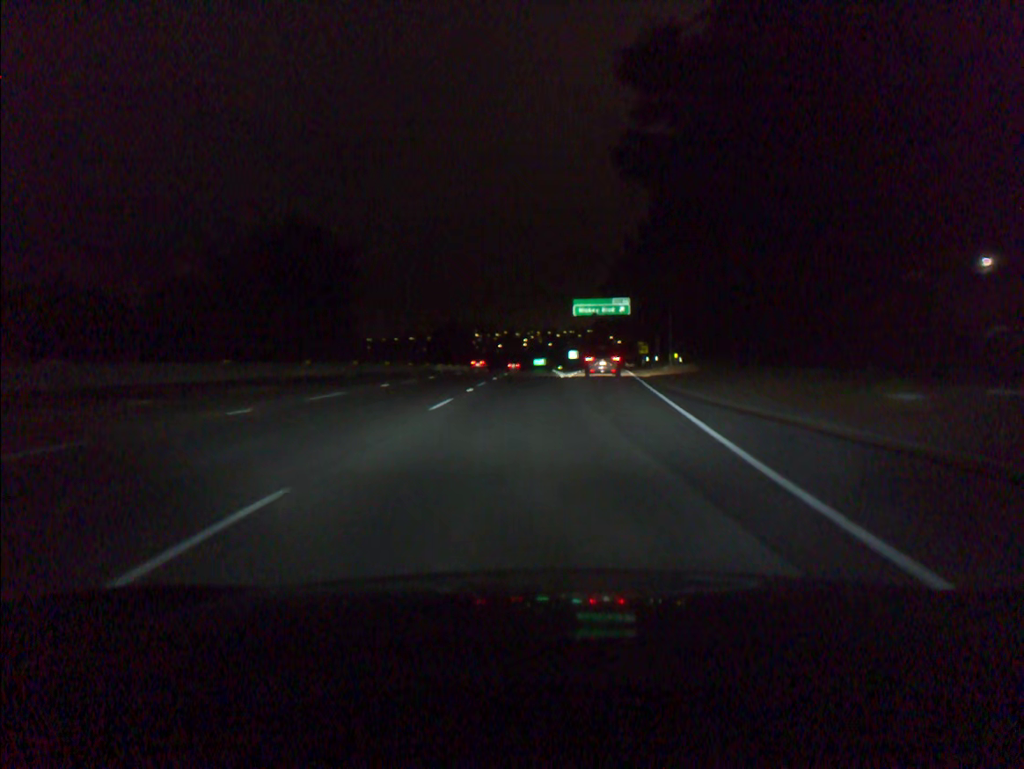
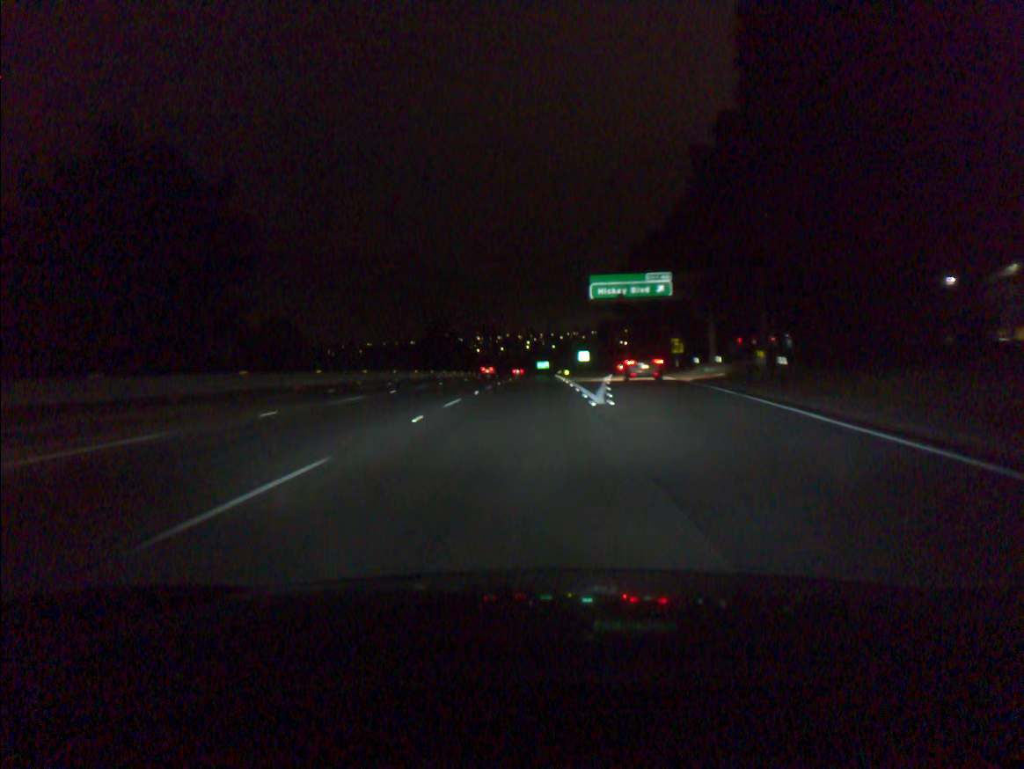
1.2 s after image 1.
(+0.1, +26.7) m; 0°
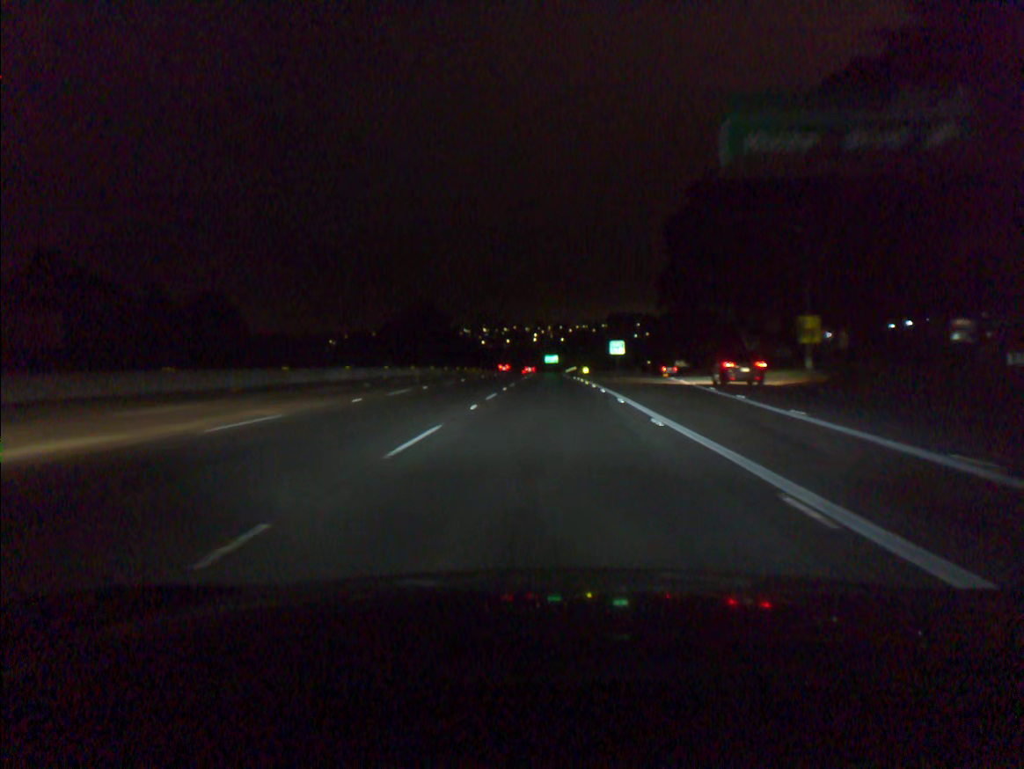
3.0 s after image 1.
(-0.4, +40.2) m; 0°
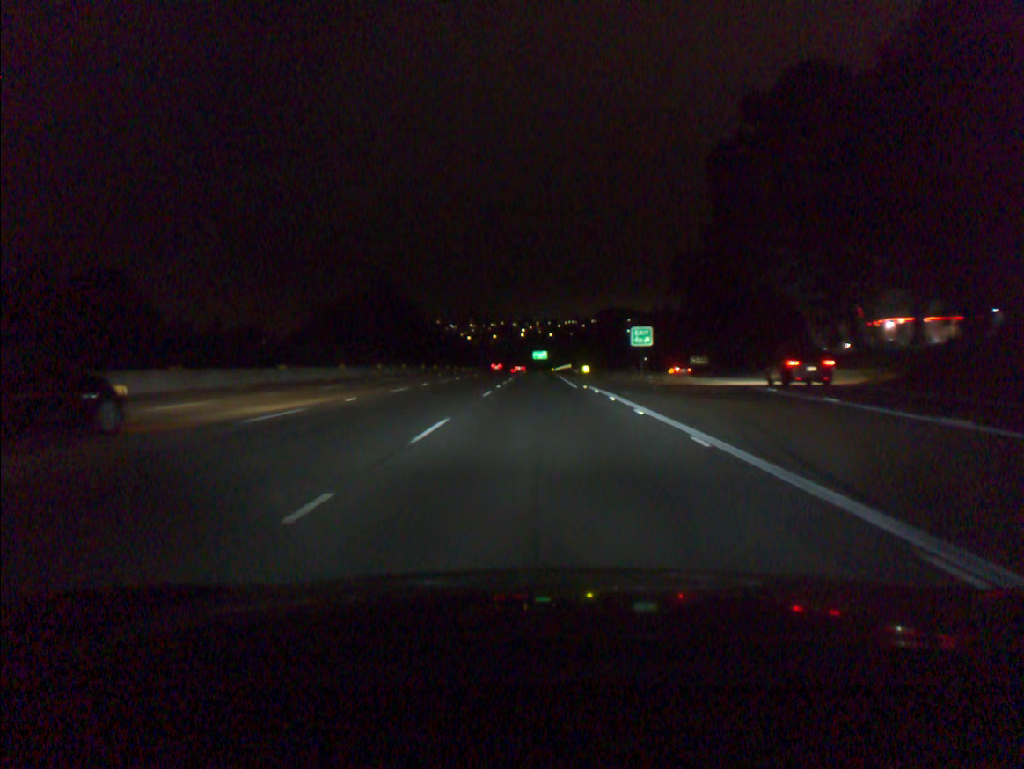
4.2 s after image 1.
(+0.2, +27.5) m; +1°
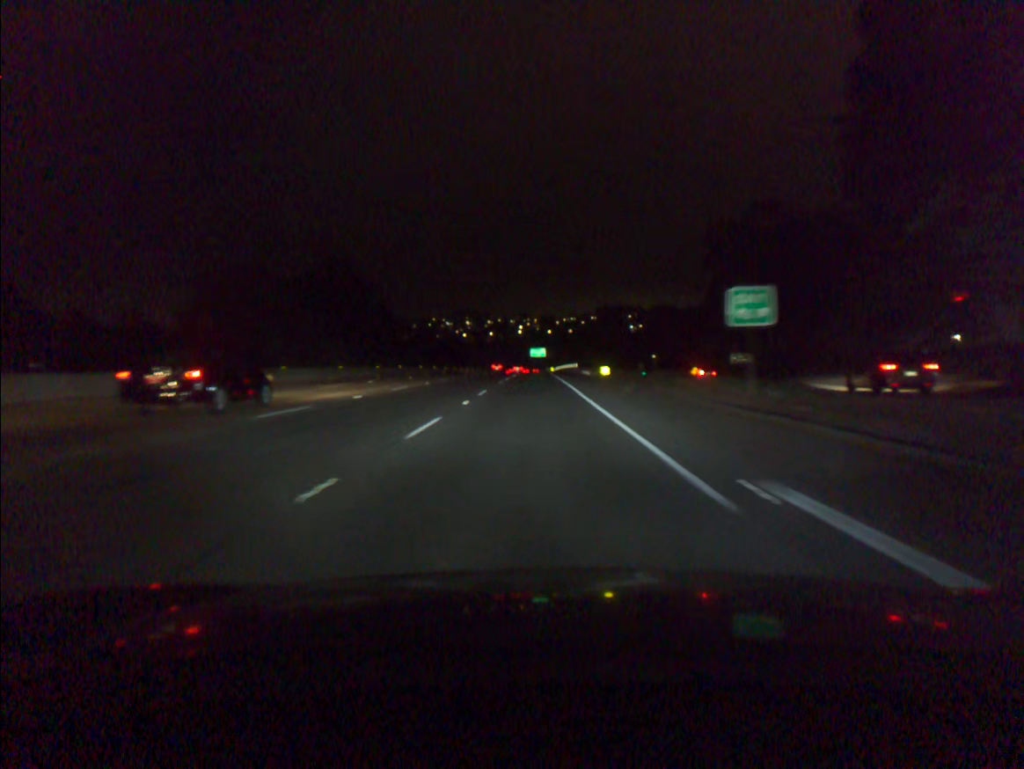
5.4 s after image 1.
(+0.1, +28.3) m; 0°
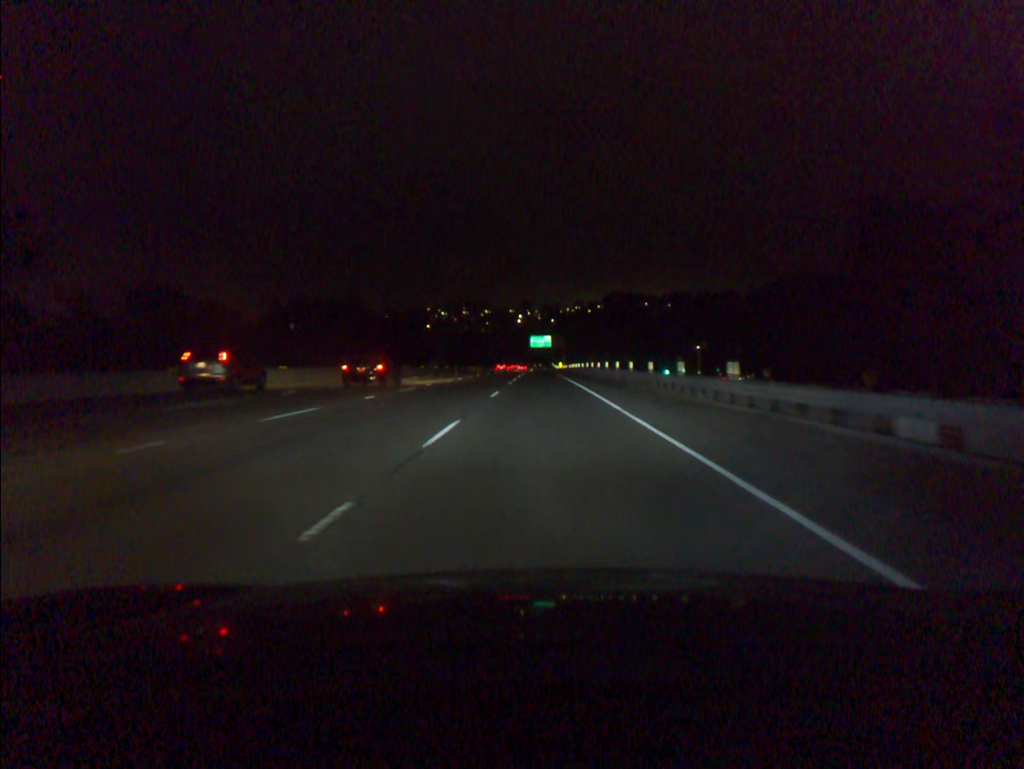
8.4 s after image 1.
(-0.6, +73.9) m; 0°
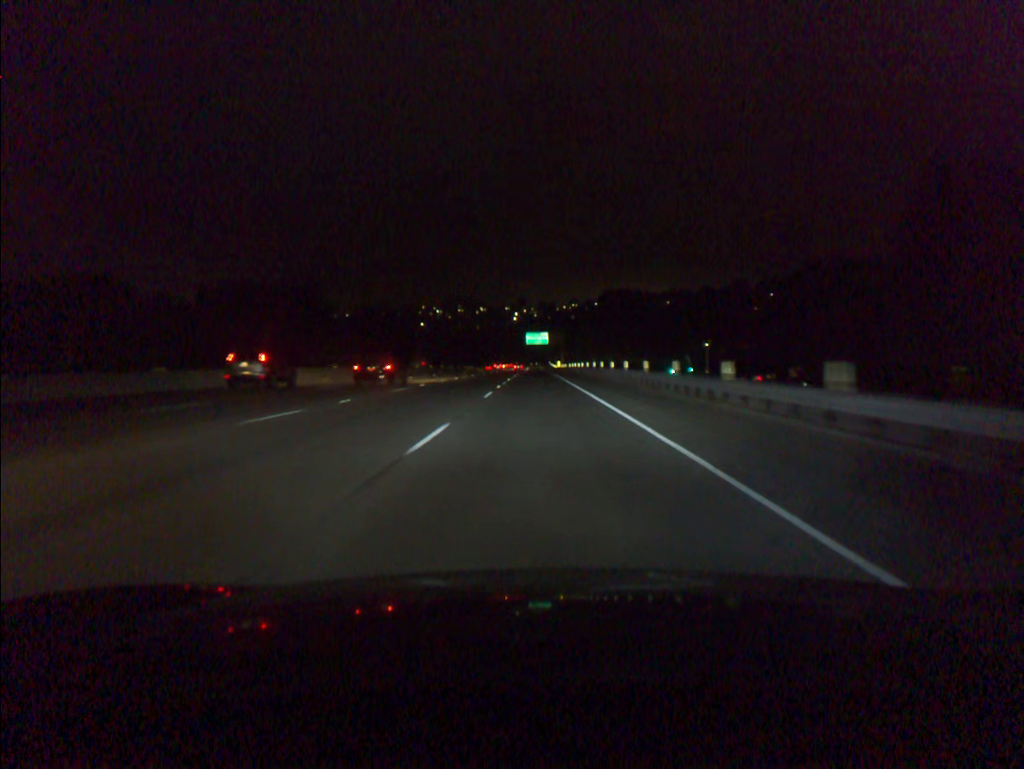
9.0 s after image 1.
(0.0, +15.3) m; 0°
